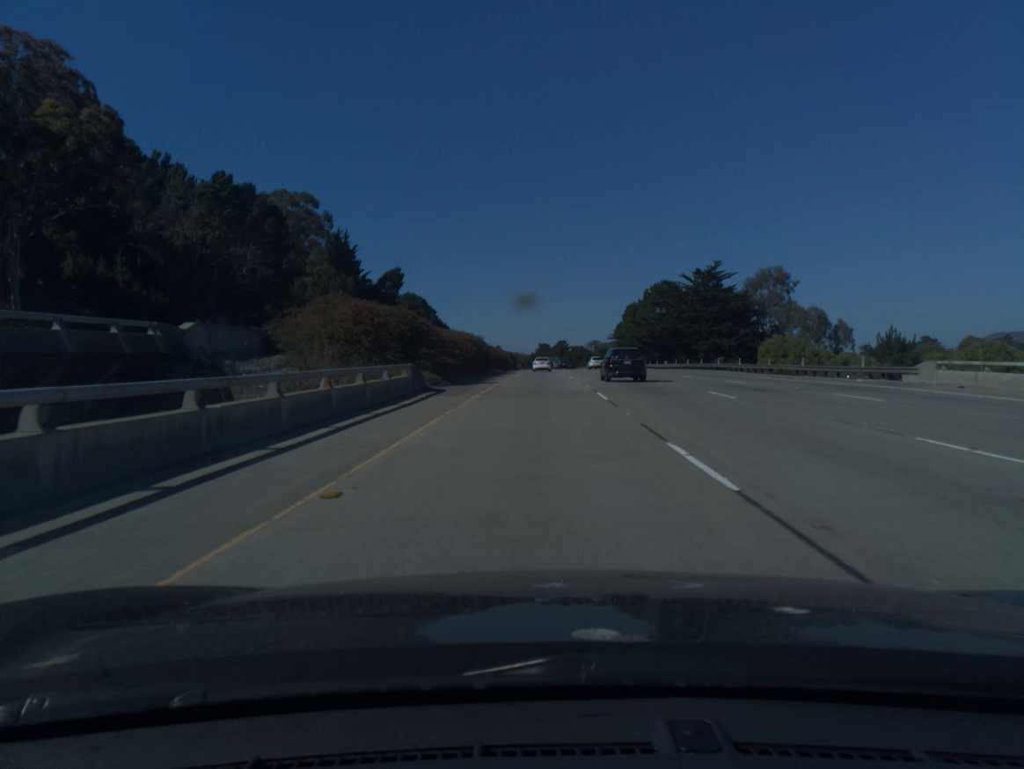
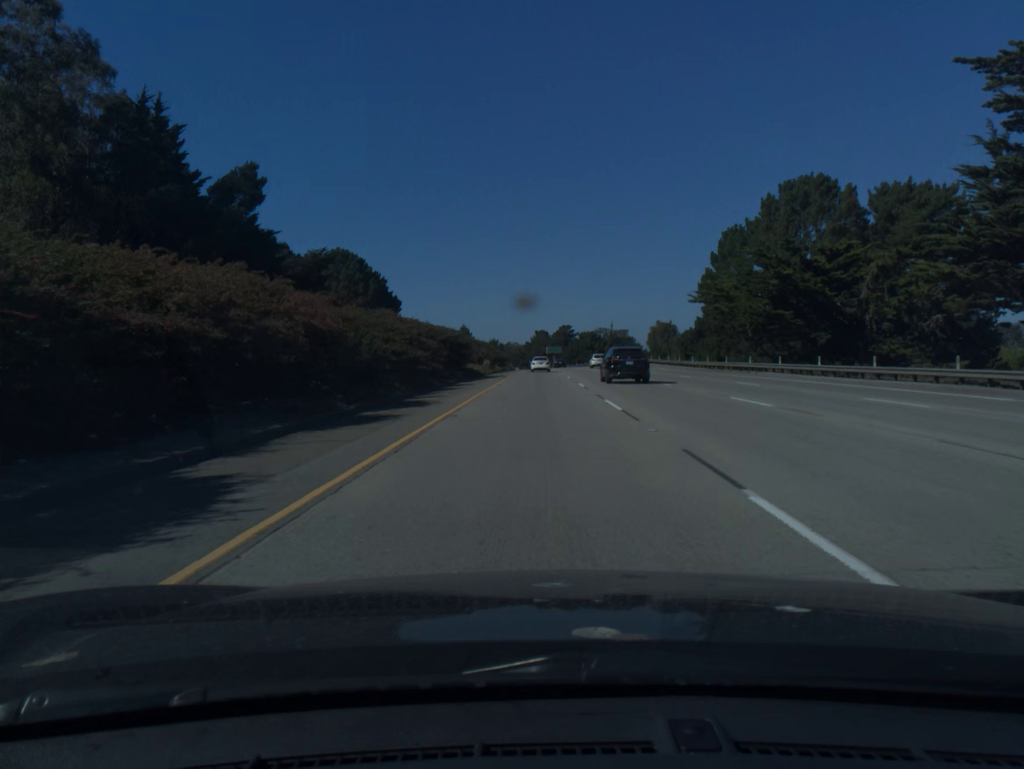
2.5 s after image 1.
(0.0, +87.2) m; 0°
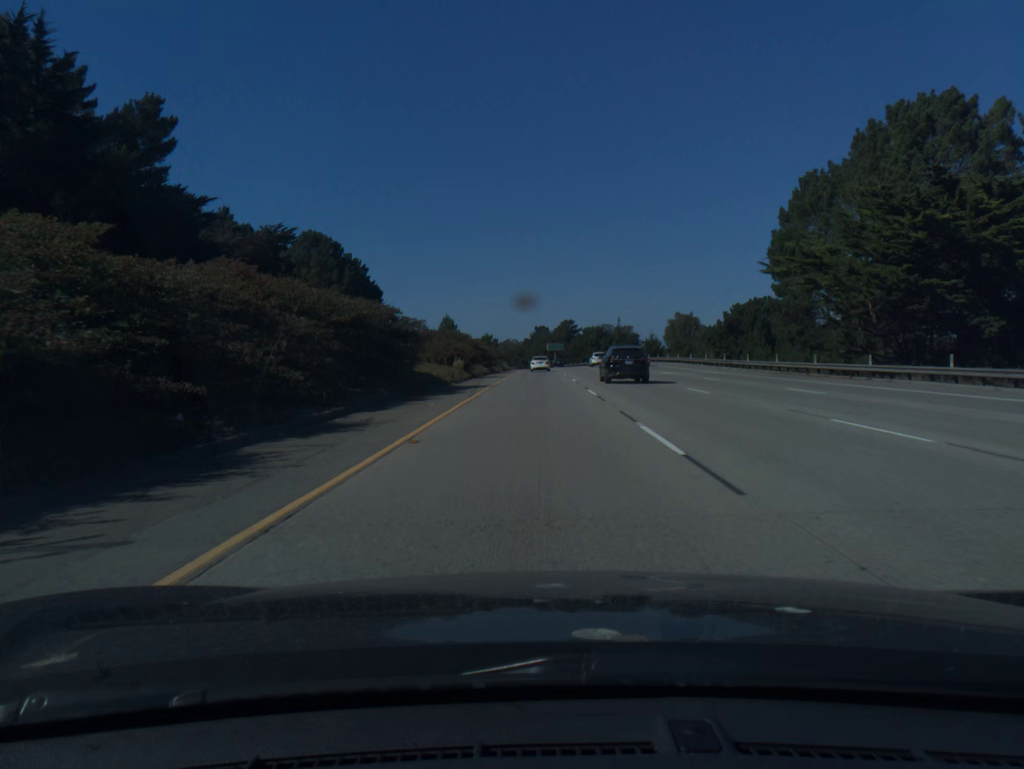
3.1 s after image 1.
(0.0, +22.4) m; 0°
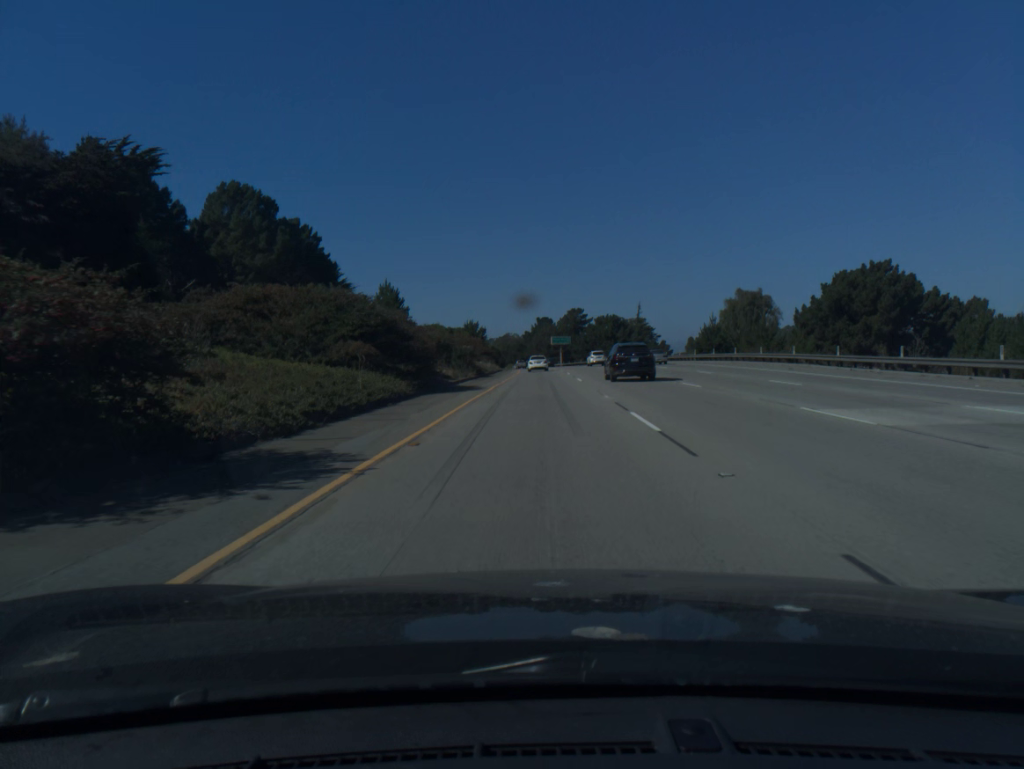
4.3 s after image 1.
(-0.1, +41.2) m; 0°
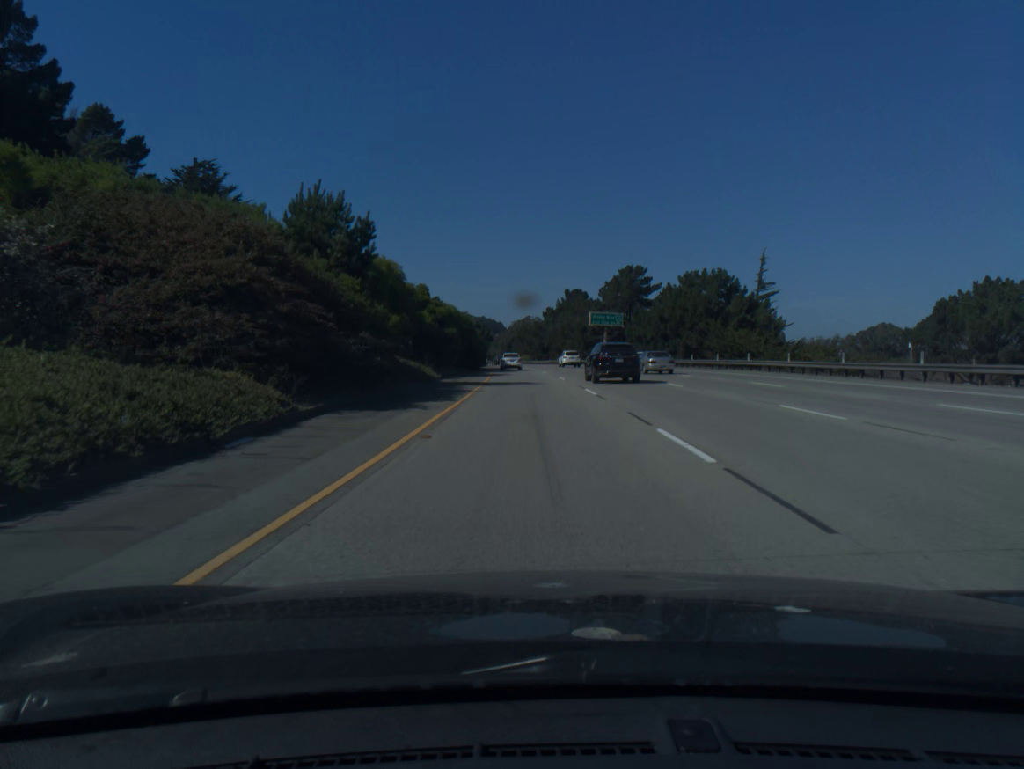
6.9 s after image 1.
(-0.5, +86.6) m; -2°
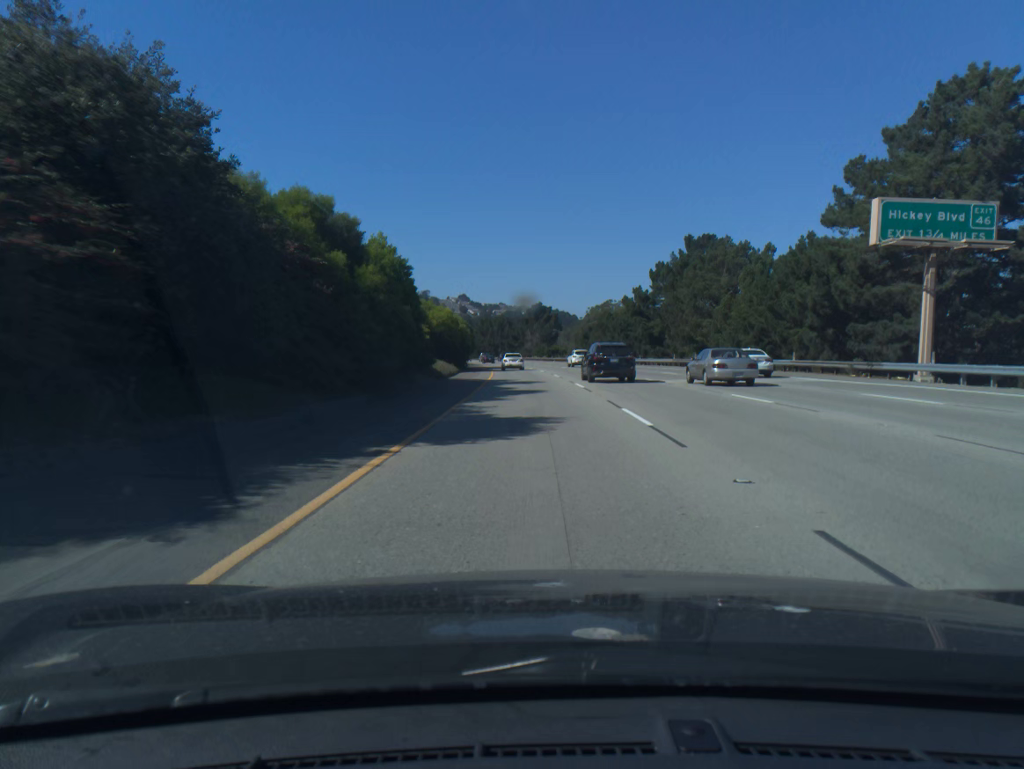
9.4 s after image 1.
(-3.8, +83.0) m; -5°
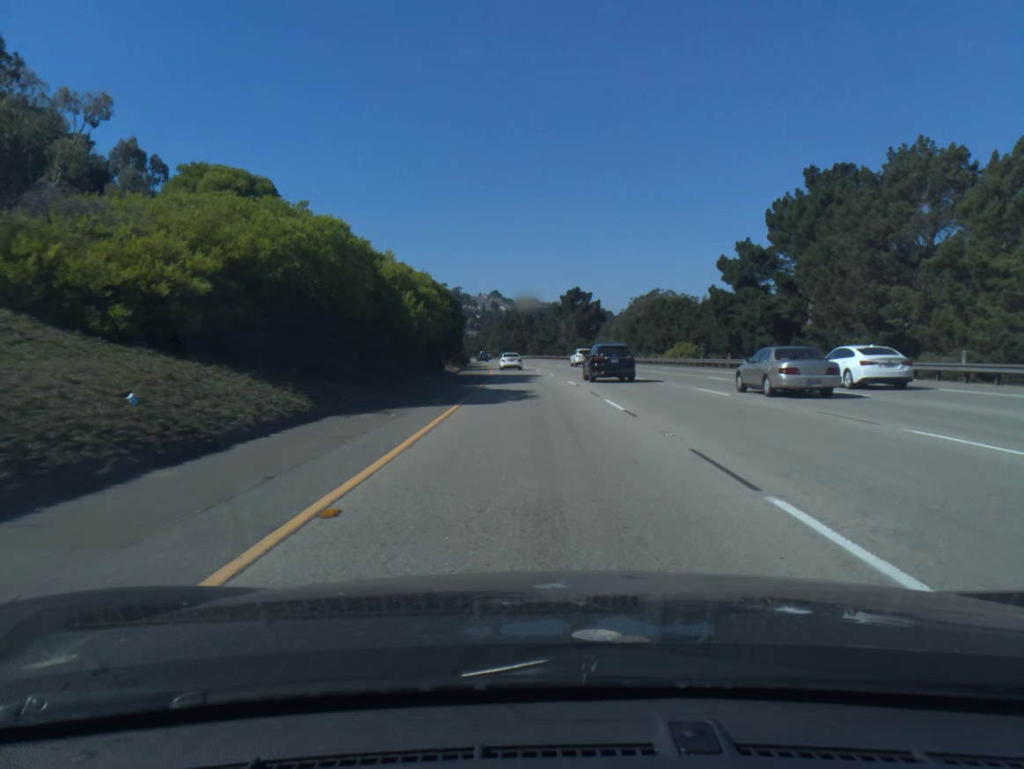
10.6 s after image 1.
(-0.8, +39.5) m; -2°
